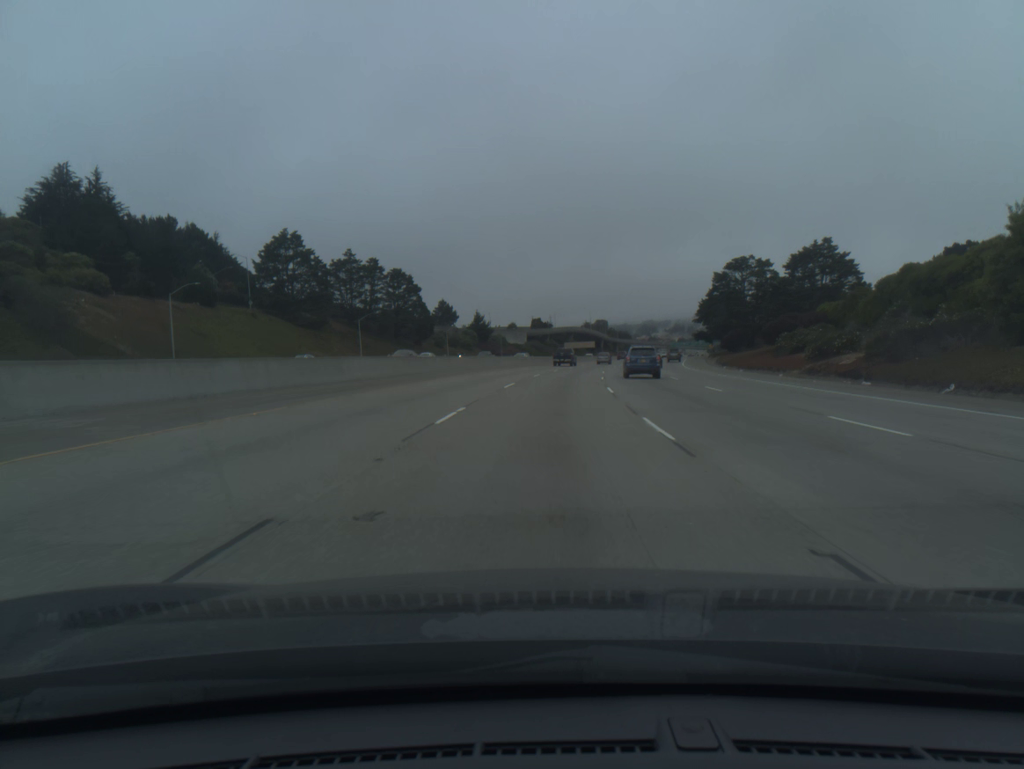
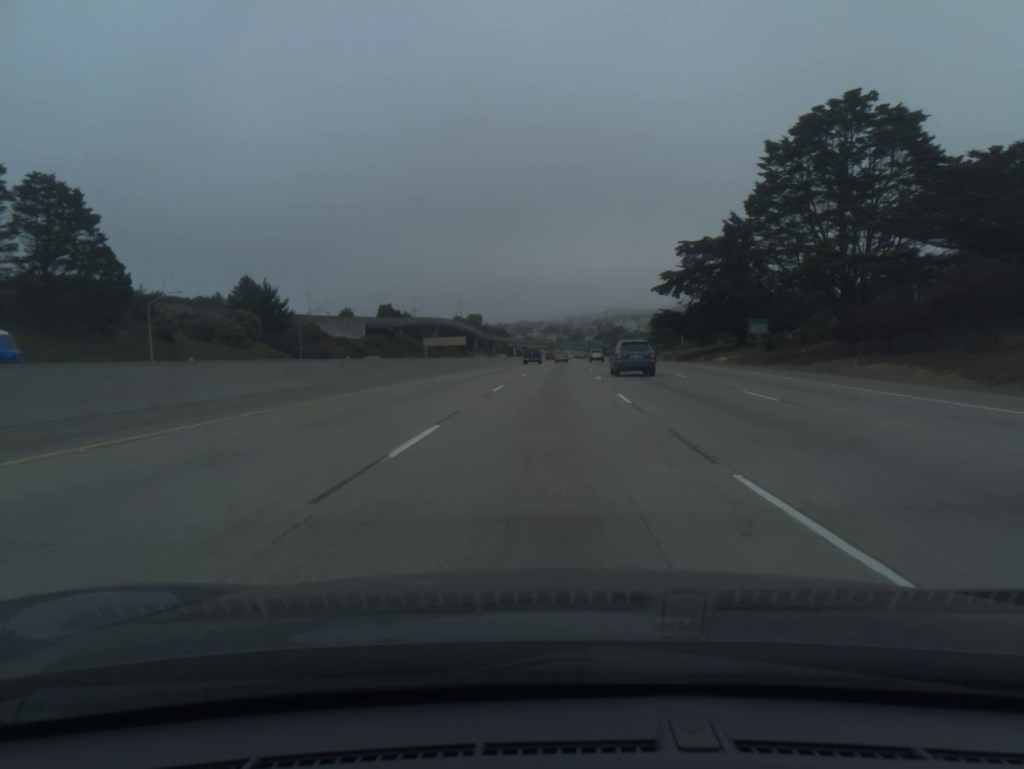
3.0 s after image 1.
(+7.1, +91.9) m; +9°
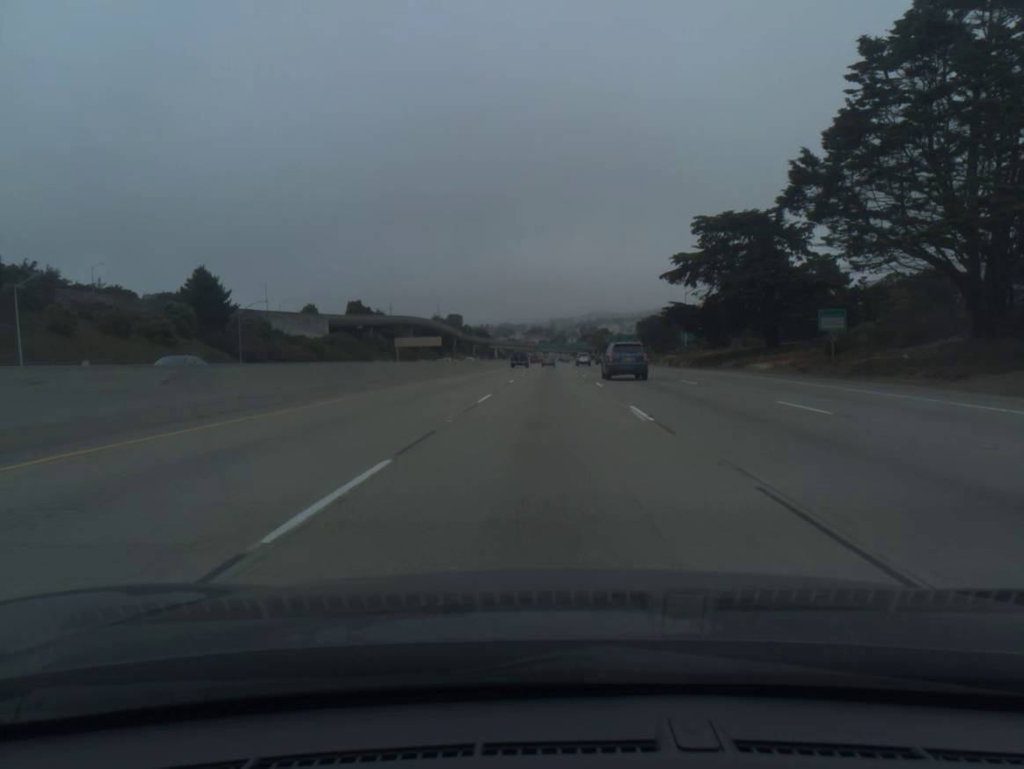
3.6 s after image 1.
(+0.2, +18.5) m; +1°
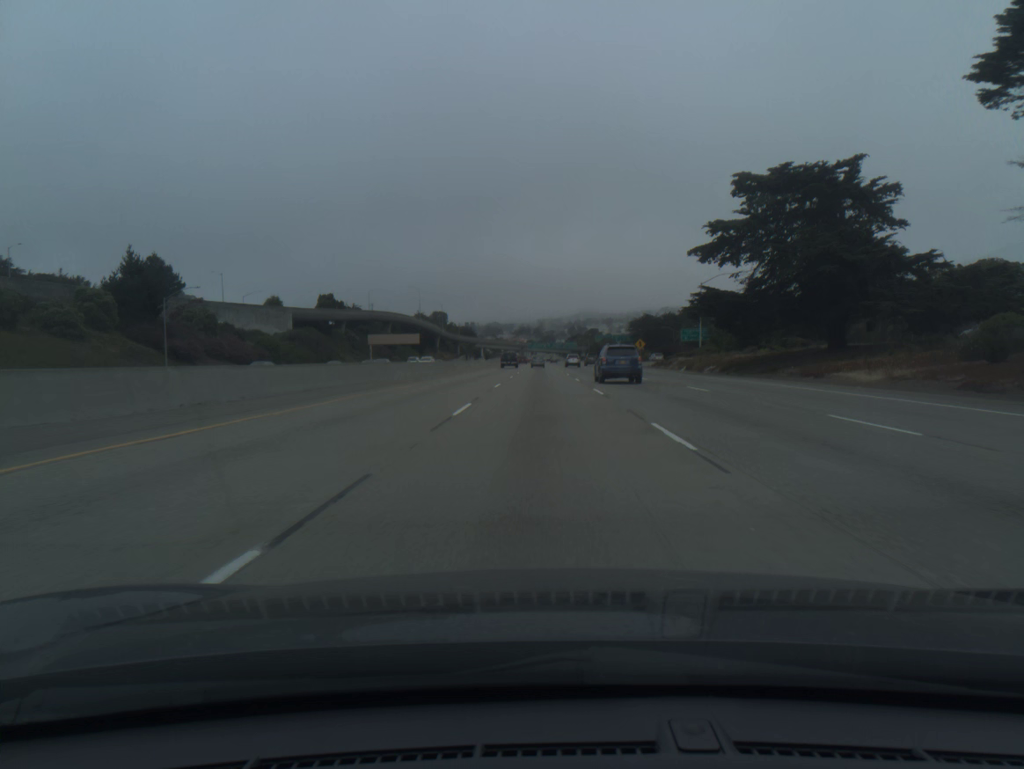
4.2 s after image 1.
(+0.2, +18.5) m; +1°
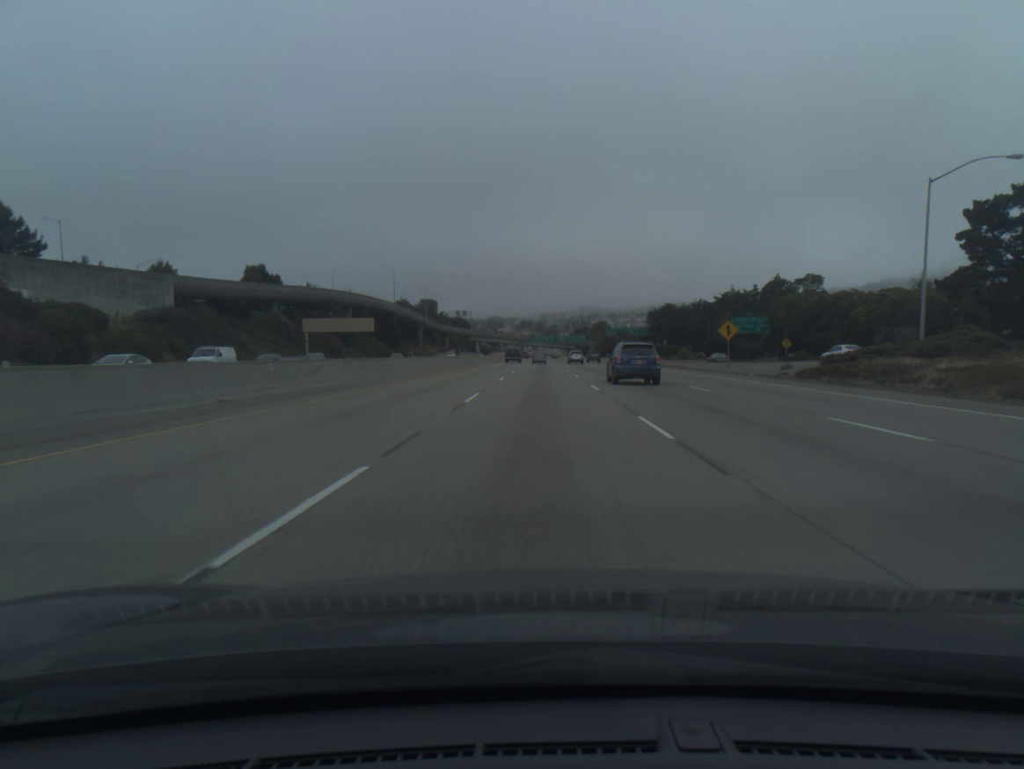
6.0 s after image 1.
(+0.2, +55.6) m; 0°
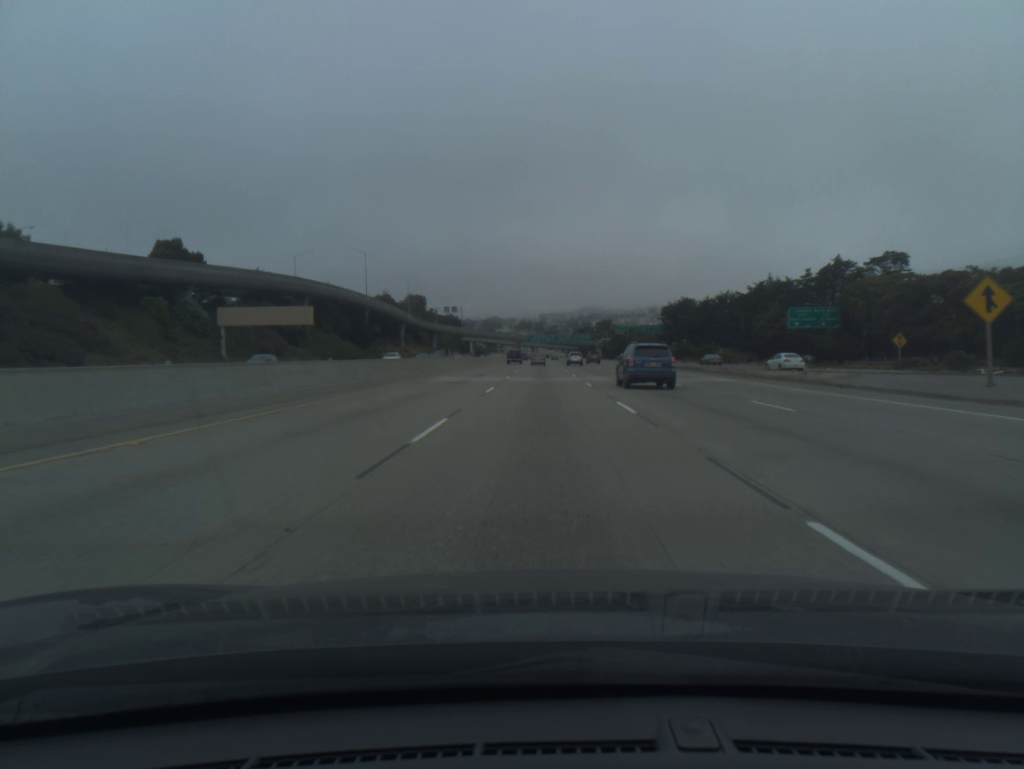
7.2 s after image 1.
(0.0, +37.4) m; 0°
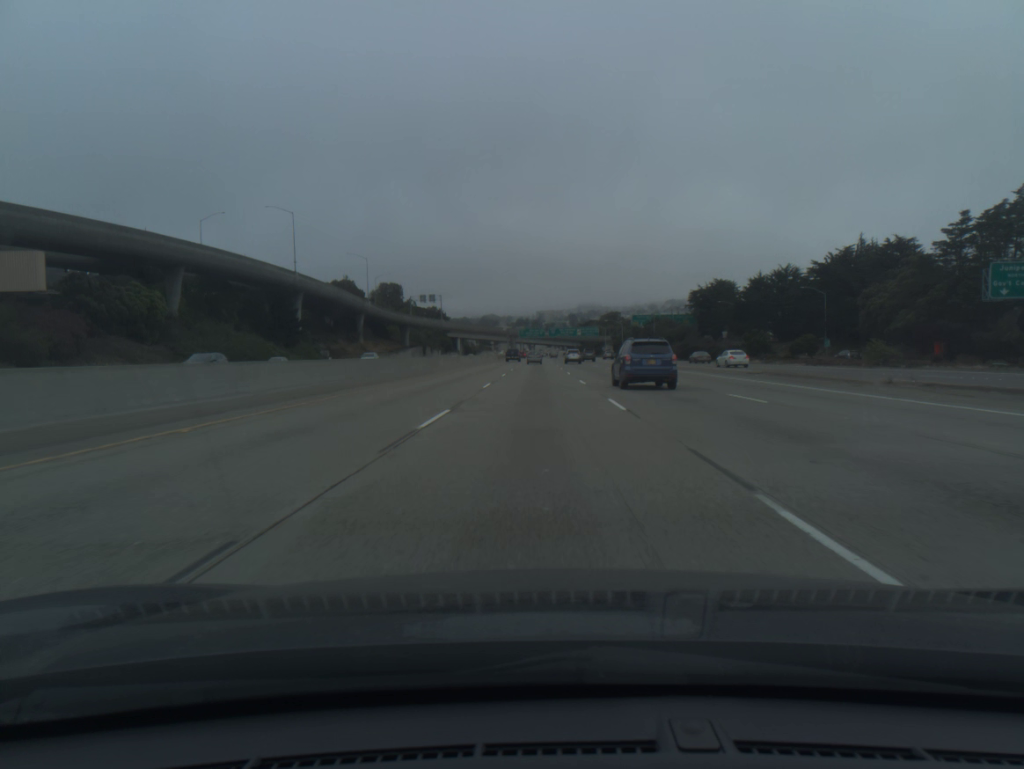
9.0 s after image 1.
(+0.2, +56.6) m; 0°
